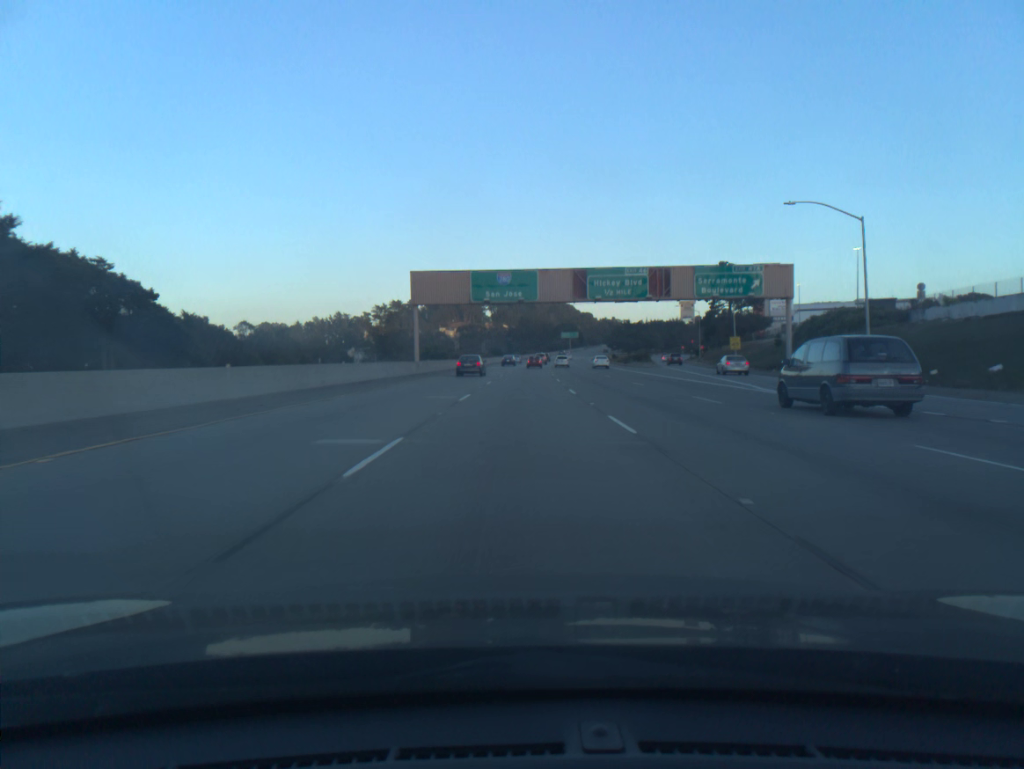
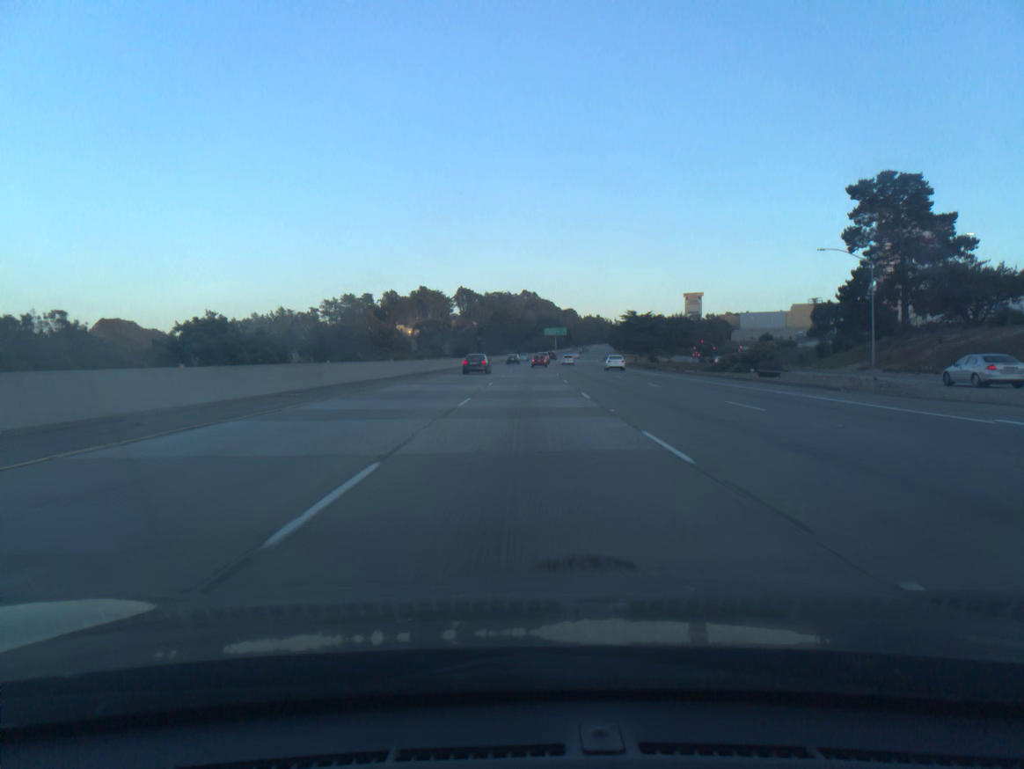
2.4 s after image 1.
(+1.0, +76.7) m; +2°
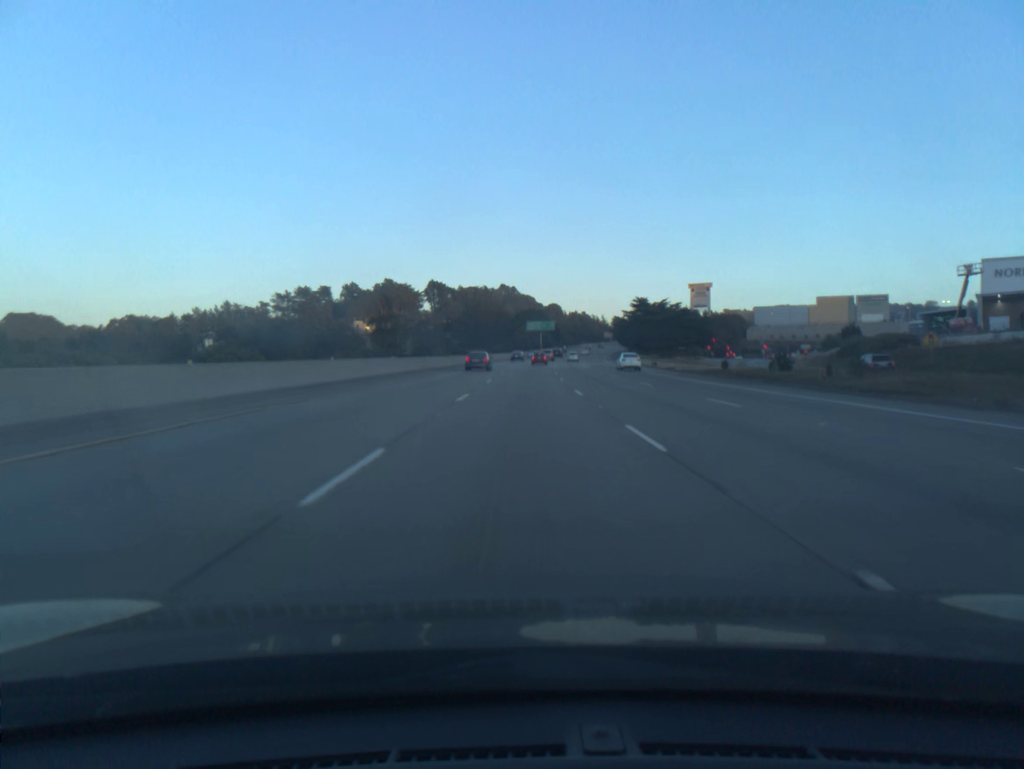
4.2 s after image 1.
(+0.9, +57.5) m; +2°
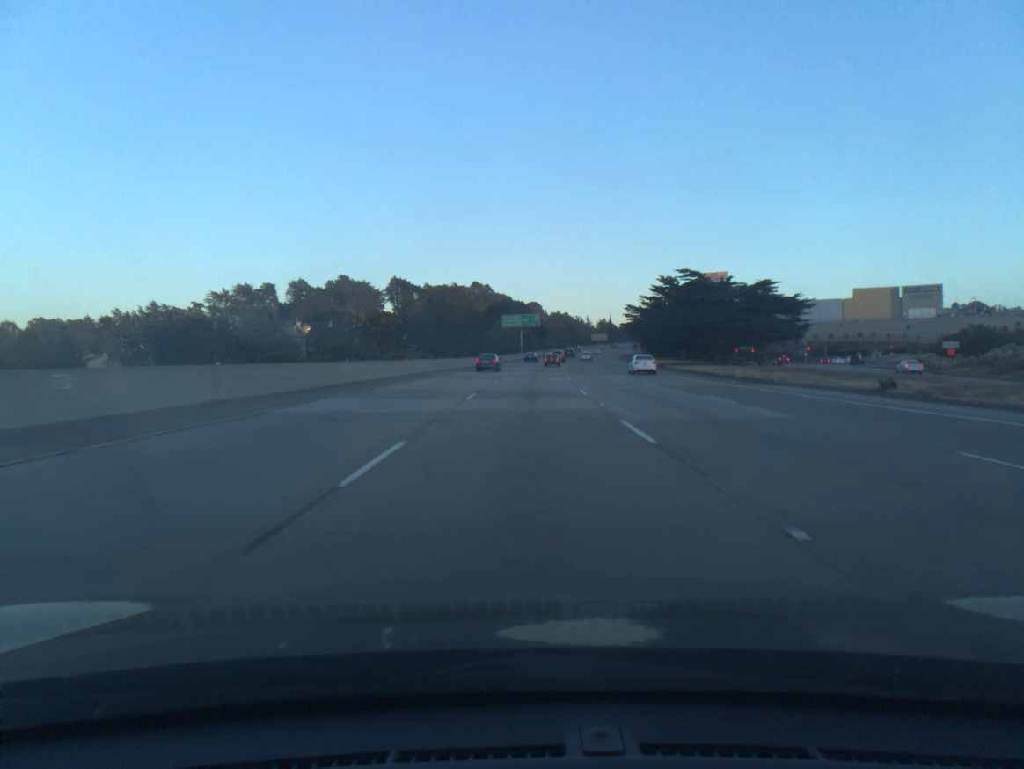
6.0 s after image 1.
(+0.7, +57.3) m; +2°
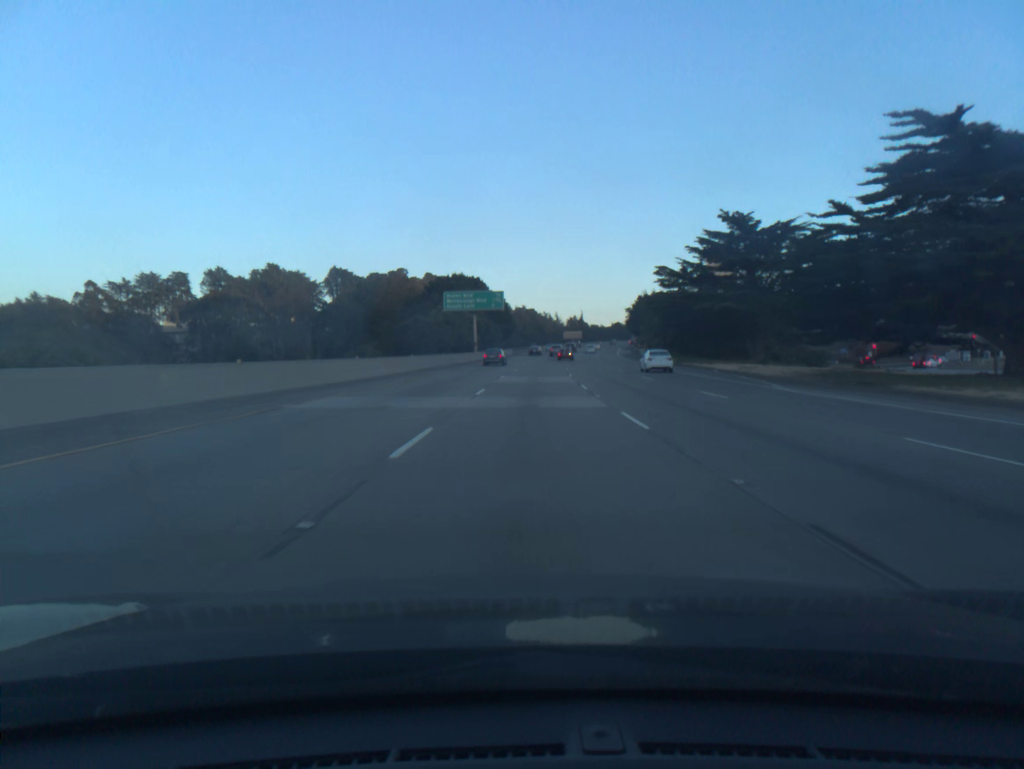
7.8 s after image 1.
(+1.3, +57.1) m; +3°
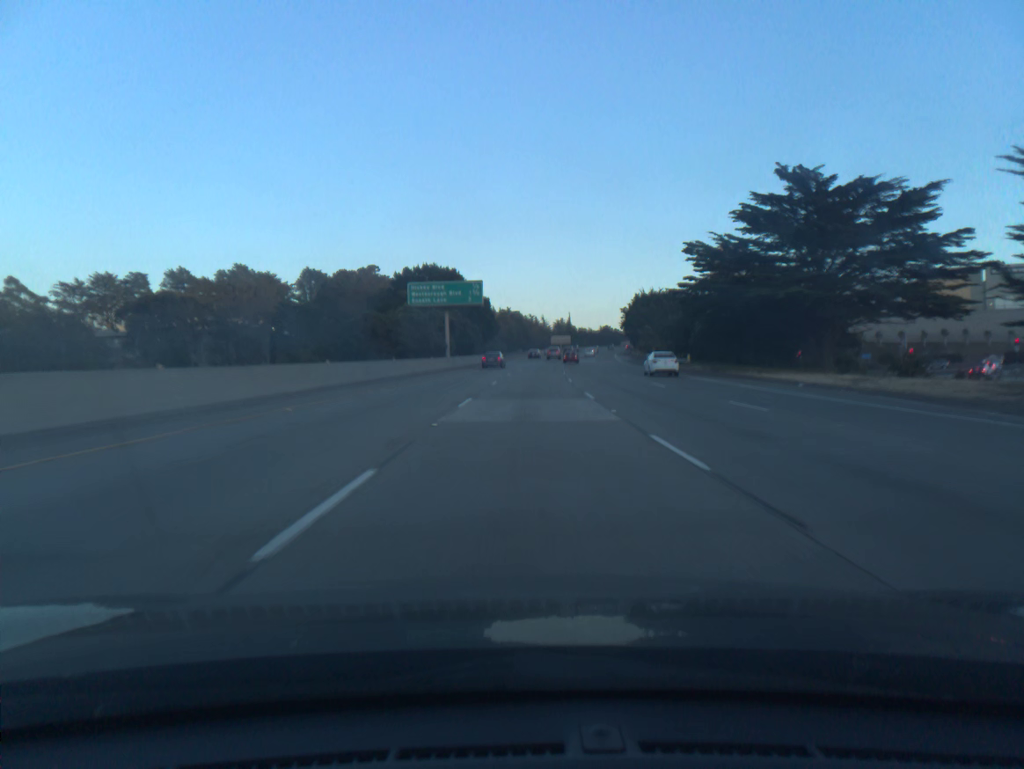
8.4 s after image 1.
(+0.2, +19.0) m; +1°
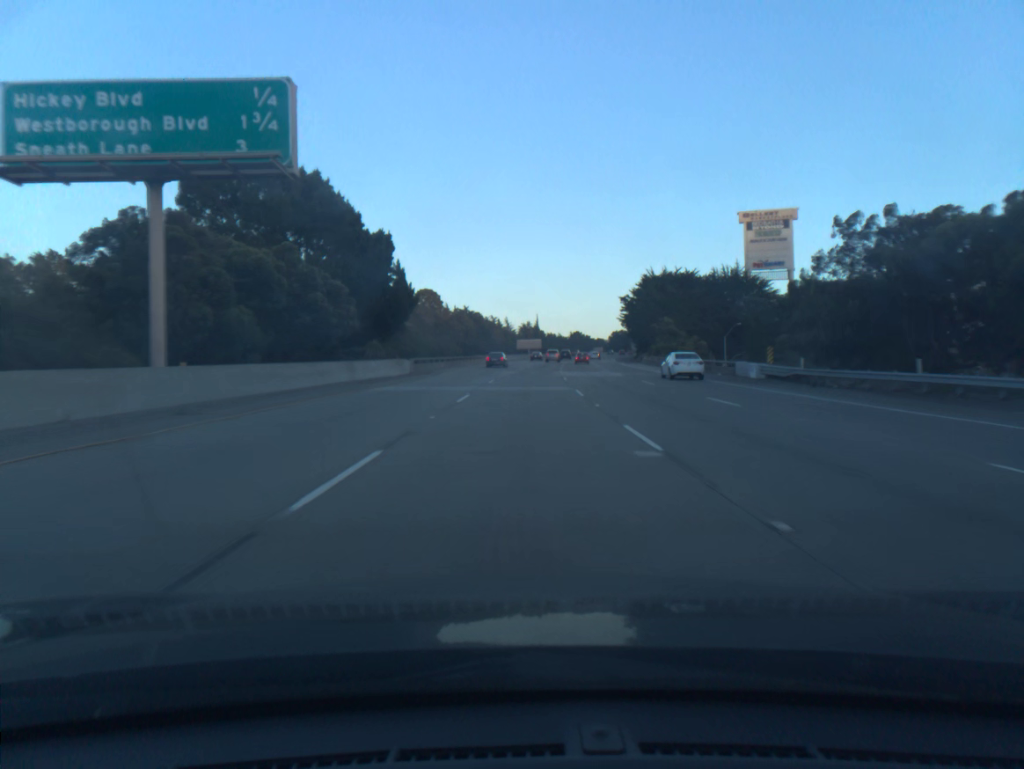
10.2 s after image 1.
(+1.4, +57.0) m; +3°
